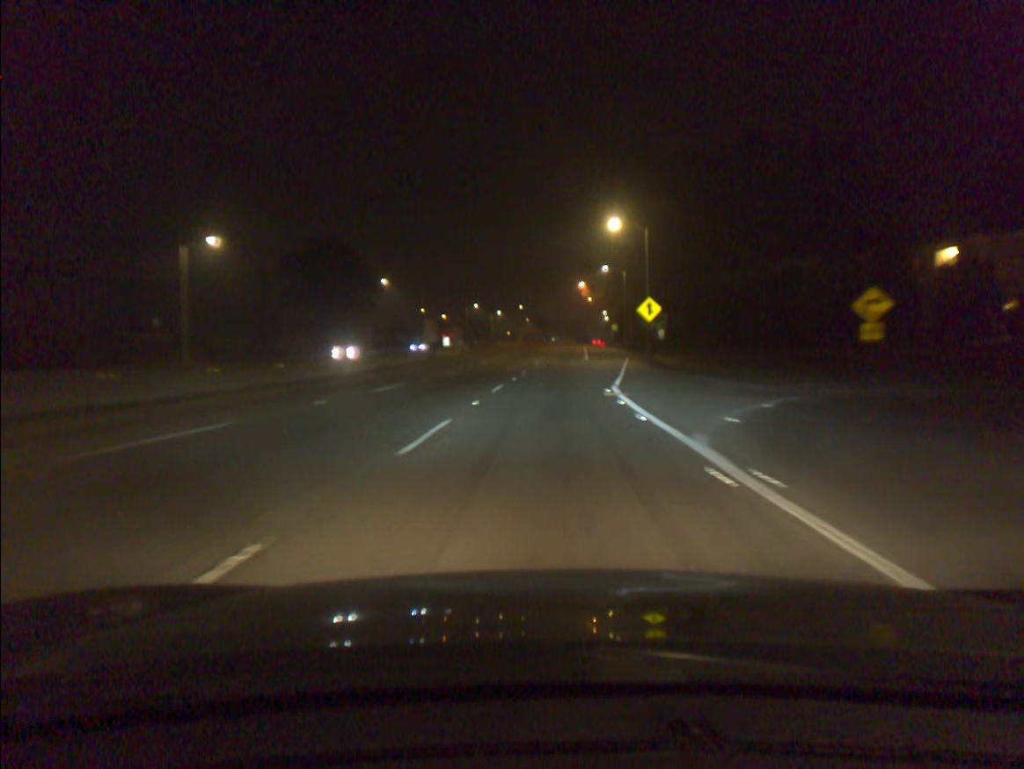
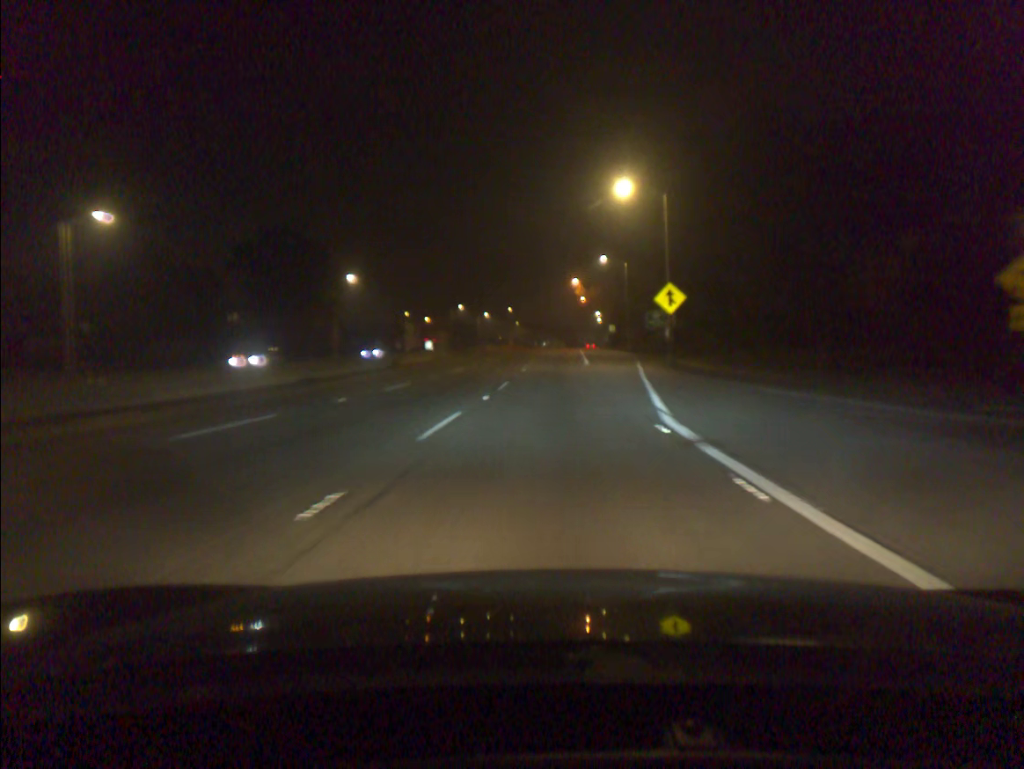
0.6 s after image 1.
(+0.1, +12.5) m; +1°
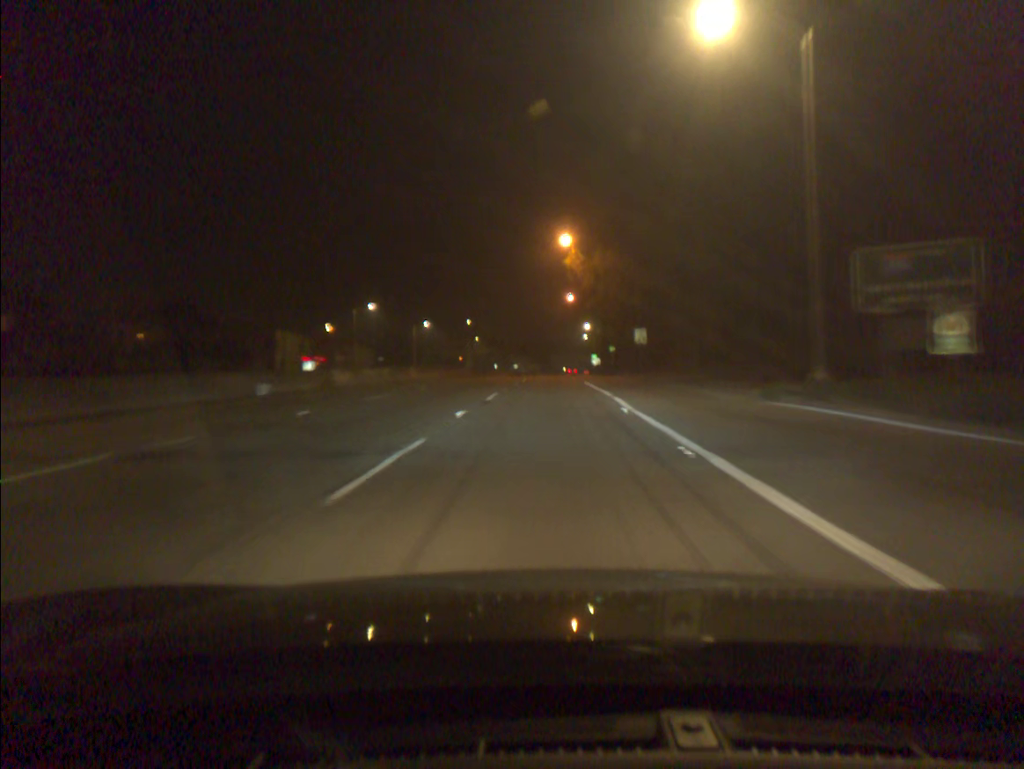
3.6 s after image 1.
(+1.5, +62.5) m; +2°
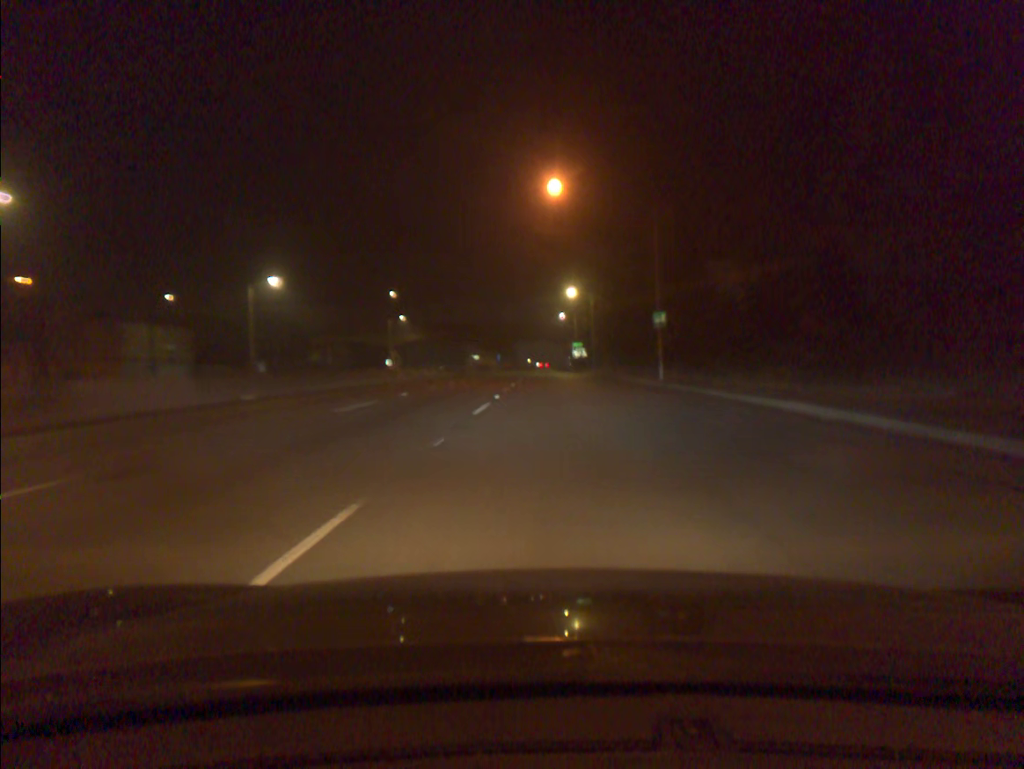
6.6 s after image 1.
(+1.1, +62.6) m; +3°
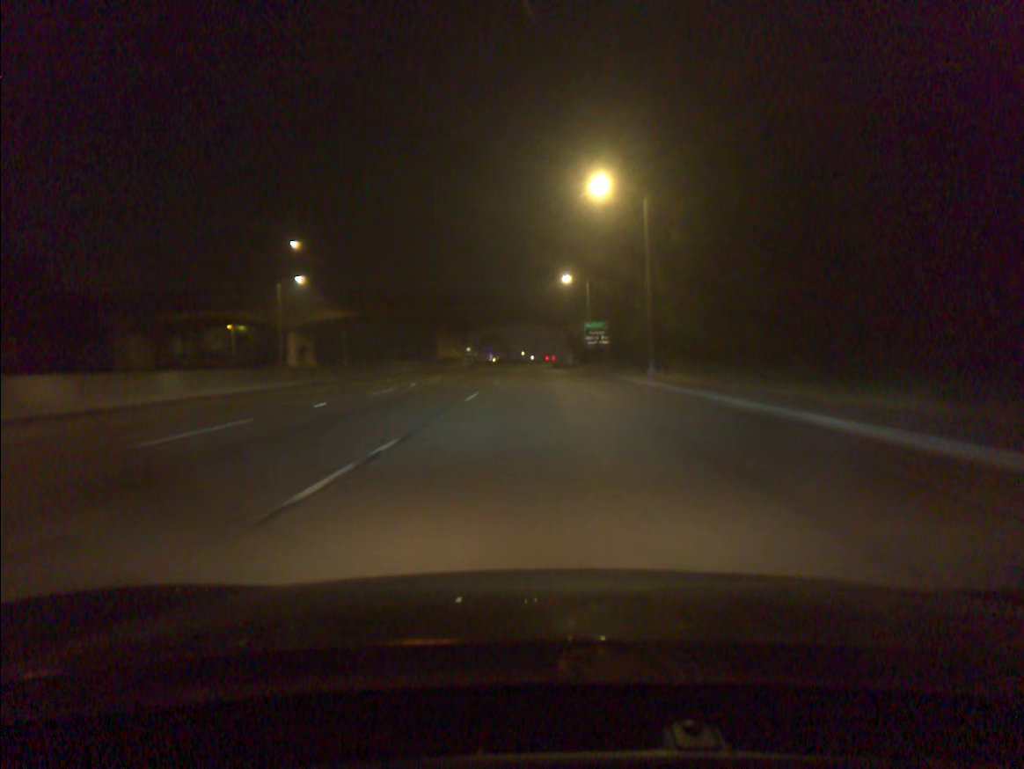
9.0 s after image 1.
(+0.6, +52.6) m; 0°
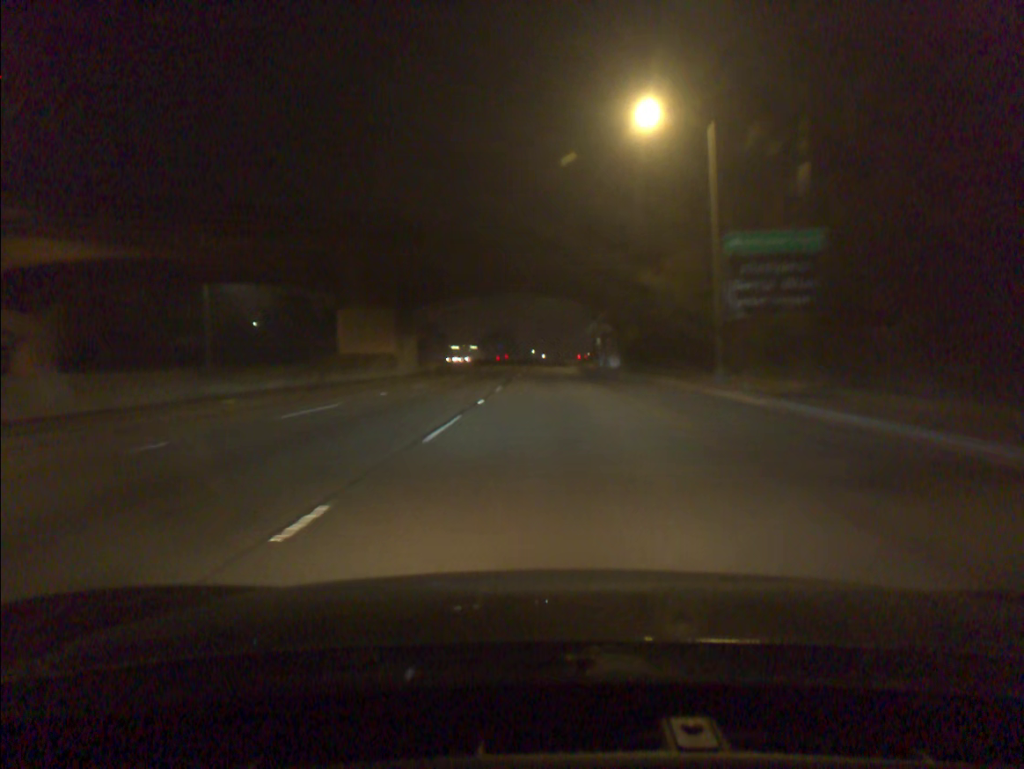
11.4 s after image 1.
(-0.5, +54.4) m; -1°
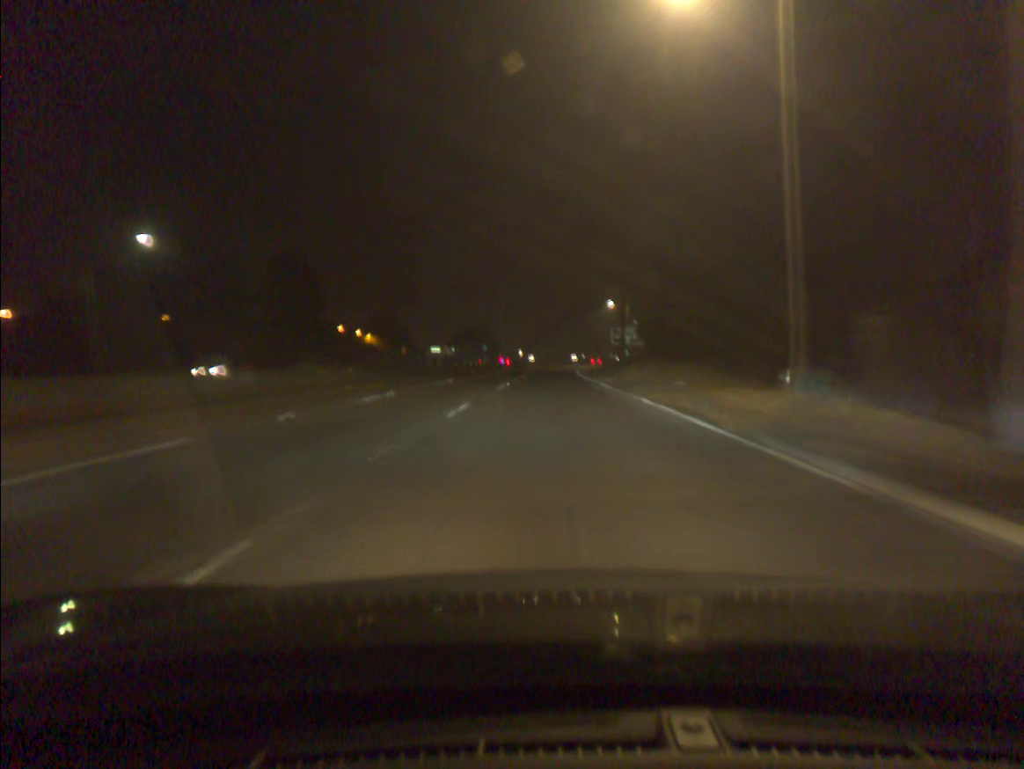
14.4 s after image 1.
(+0.7, +66.8) m; +1°
